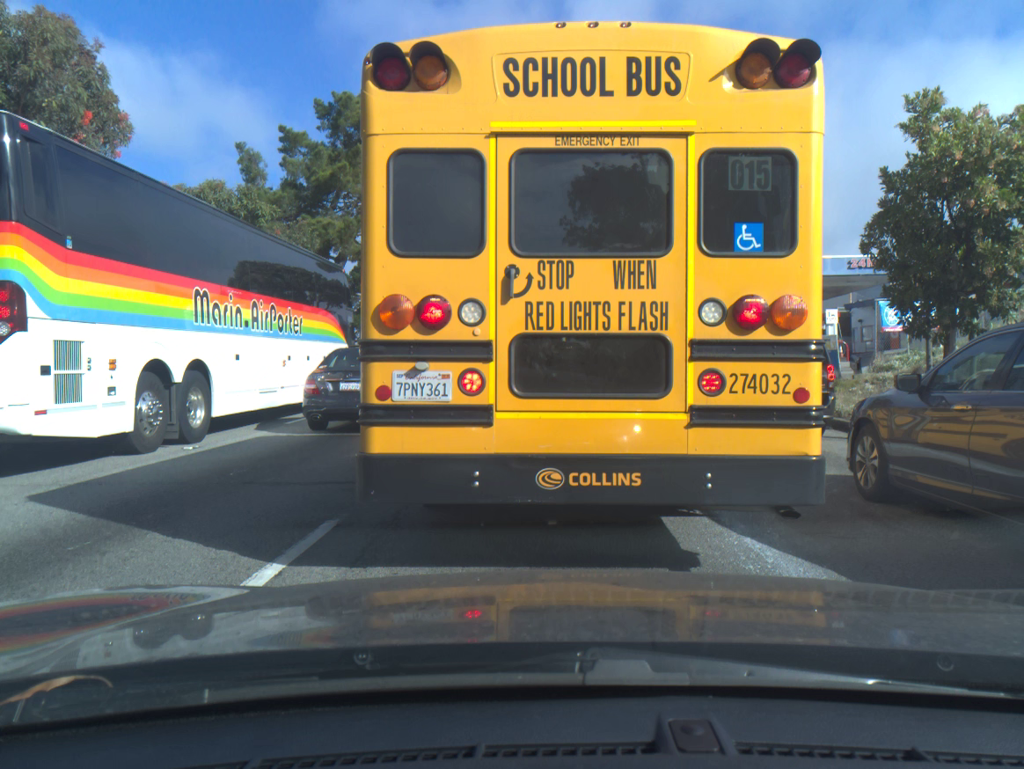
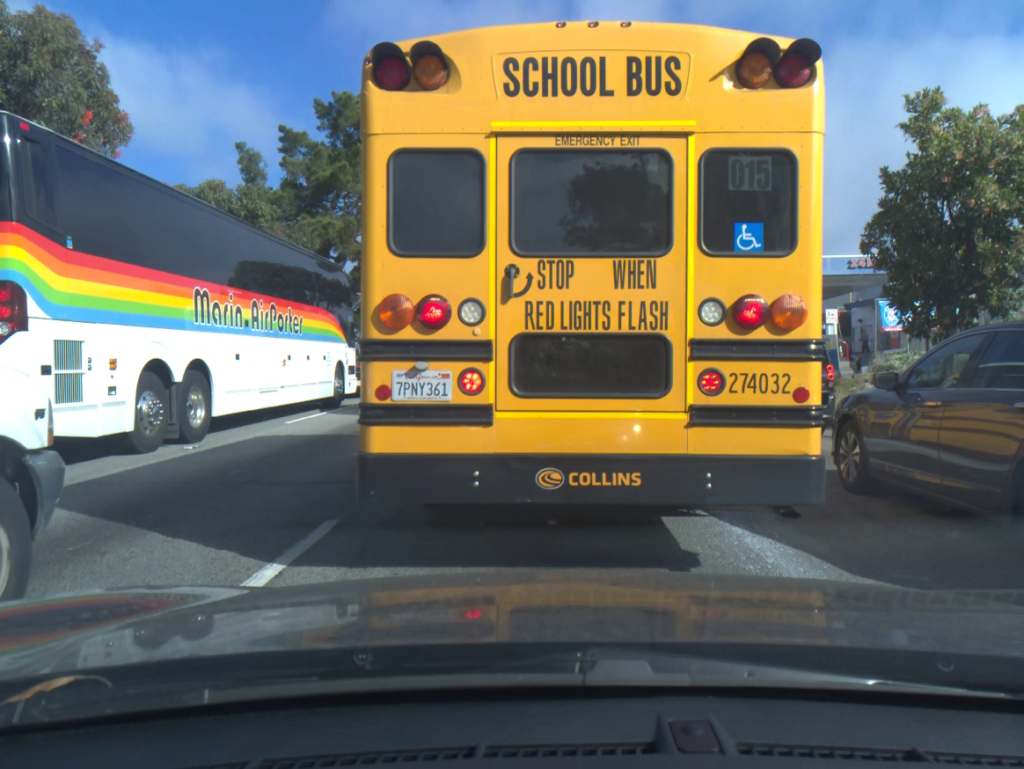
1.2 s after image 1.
(0.0, 0.0) m; 0°
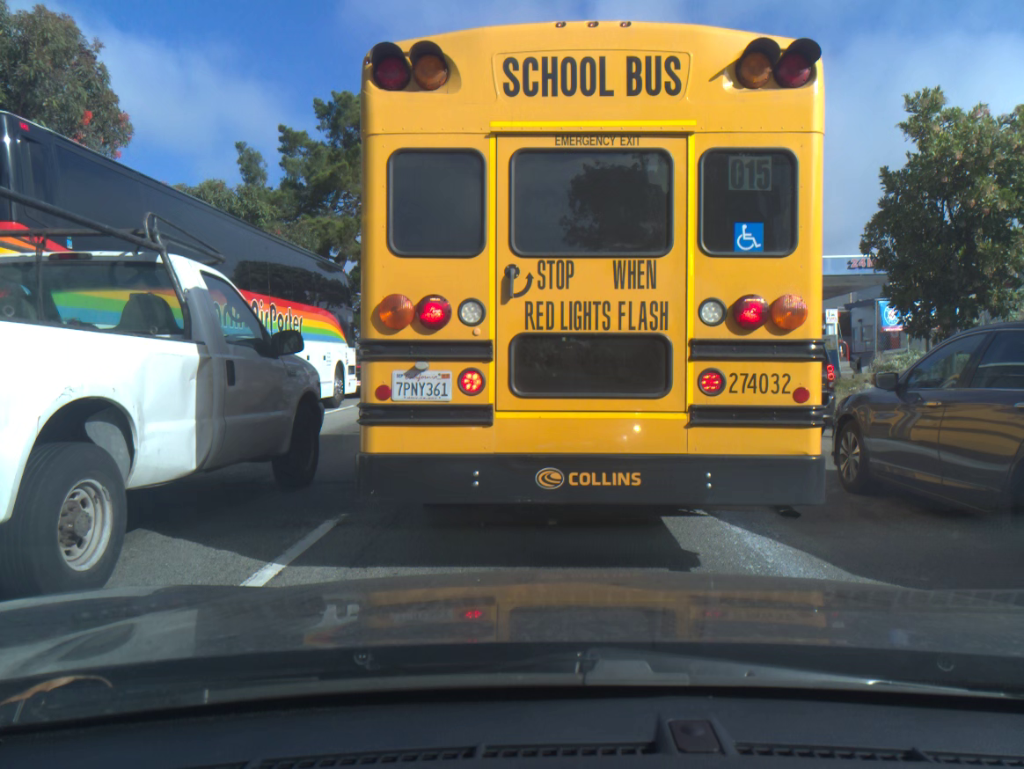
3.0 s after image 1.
(0.0, 0.0) m; 0°
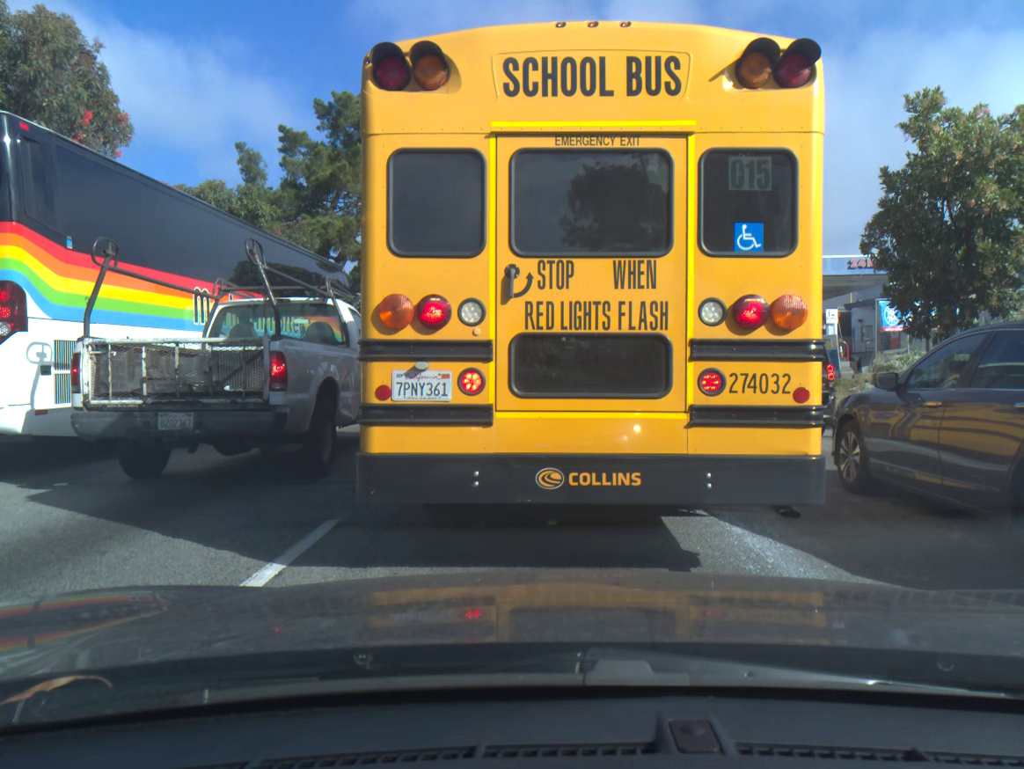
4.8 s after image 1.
(0.0, 0.0) m; 0°
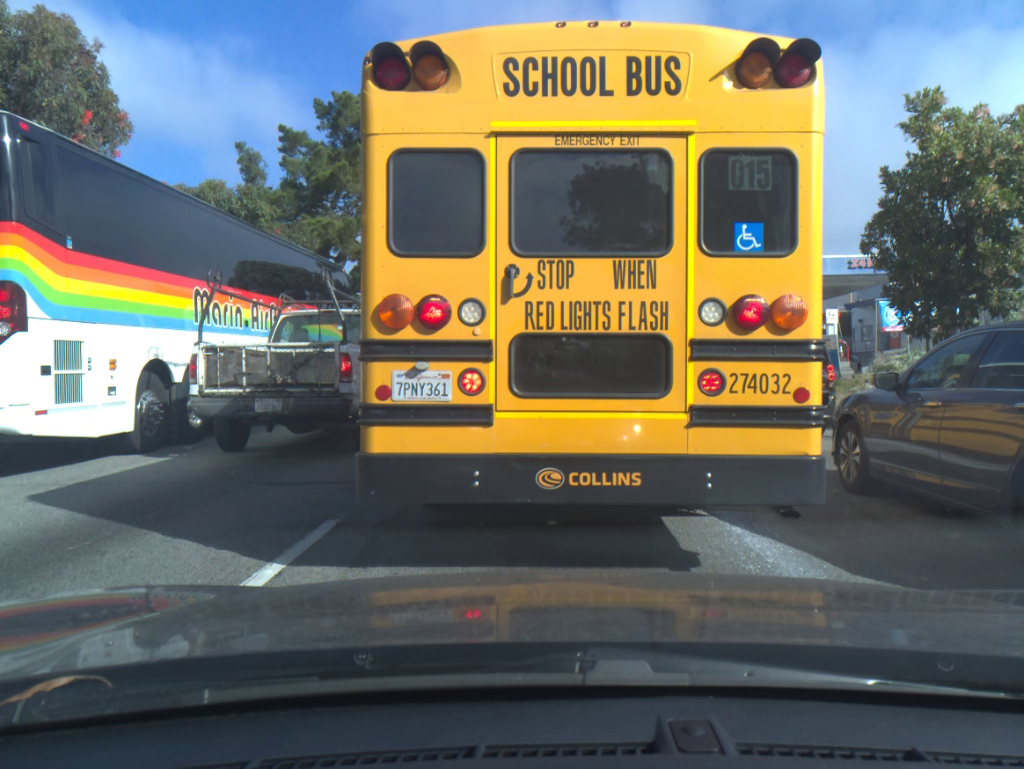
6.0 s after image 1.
(0.0, 0.0) m; 0°
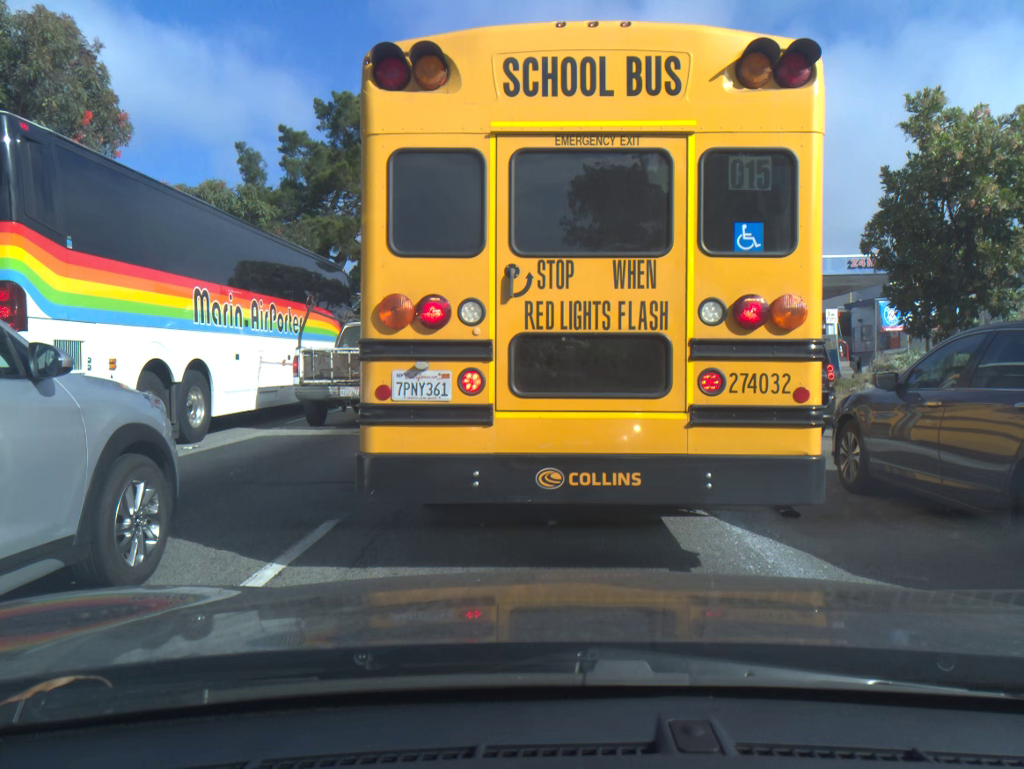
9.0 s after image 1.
(0.0, 0.0) m; 0°
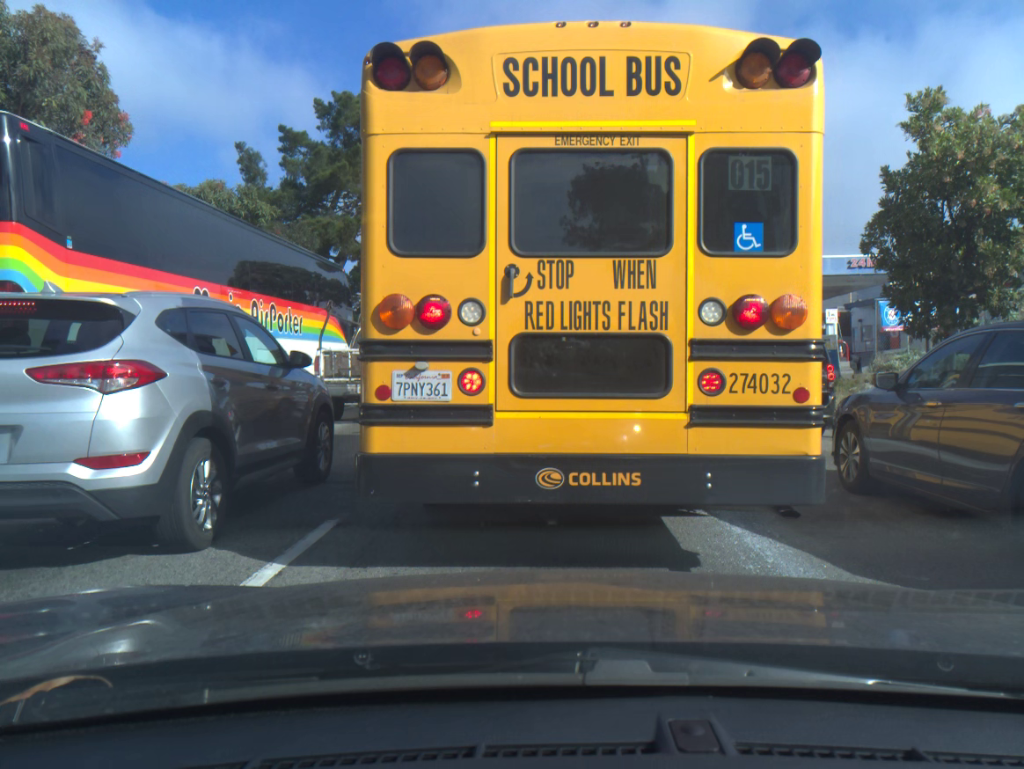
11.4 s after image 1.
(0.0, 0.0) m; 0°
